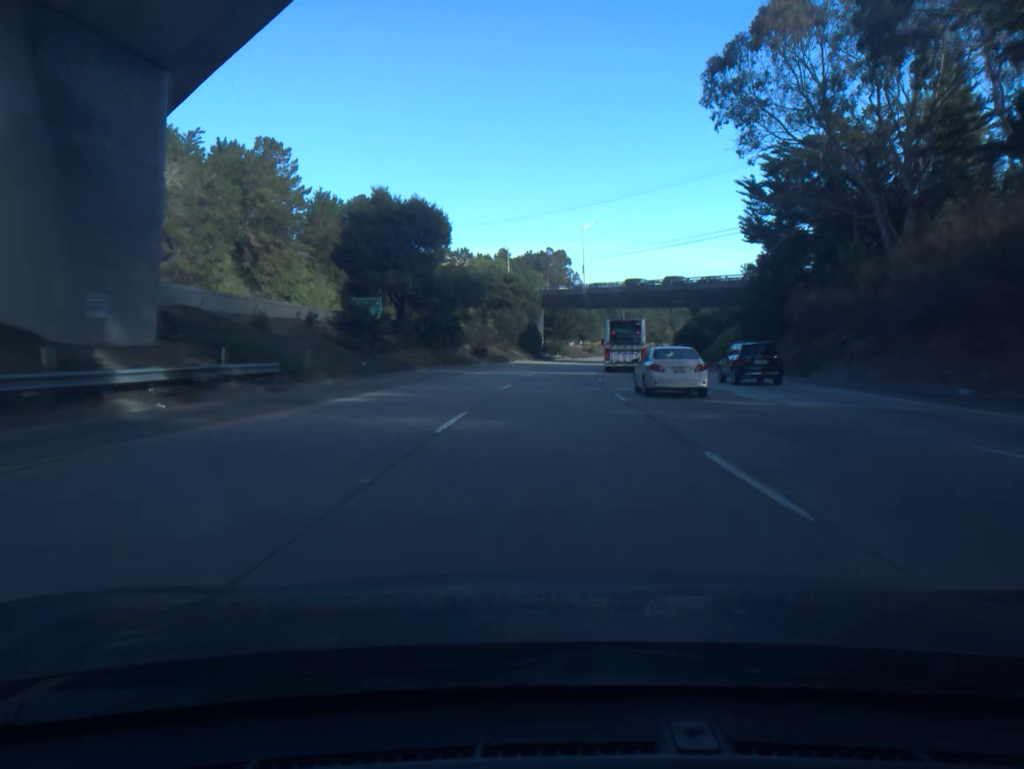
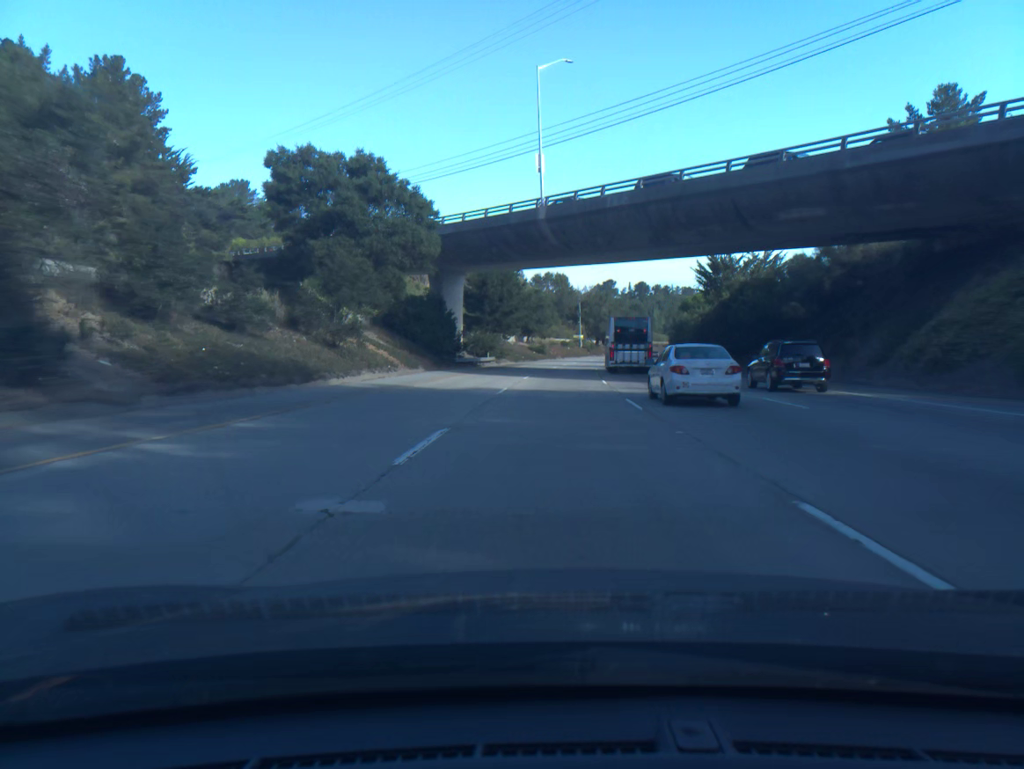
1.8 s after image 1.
(+2.3, +61.6) m; +4°
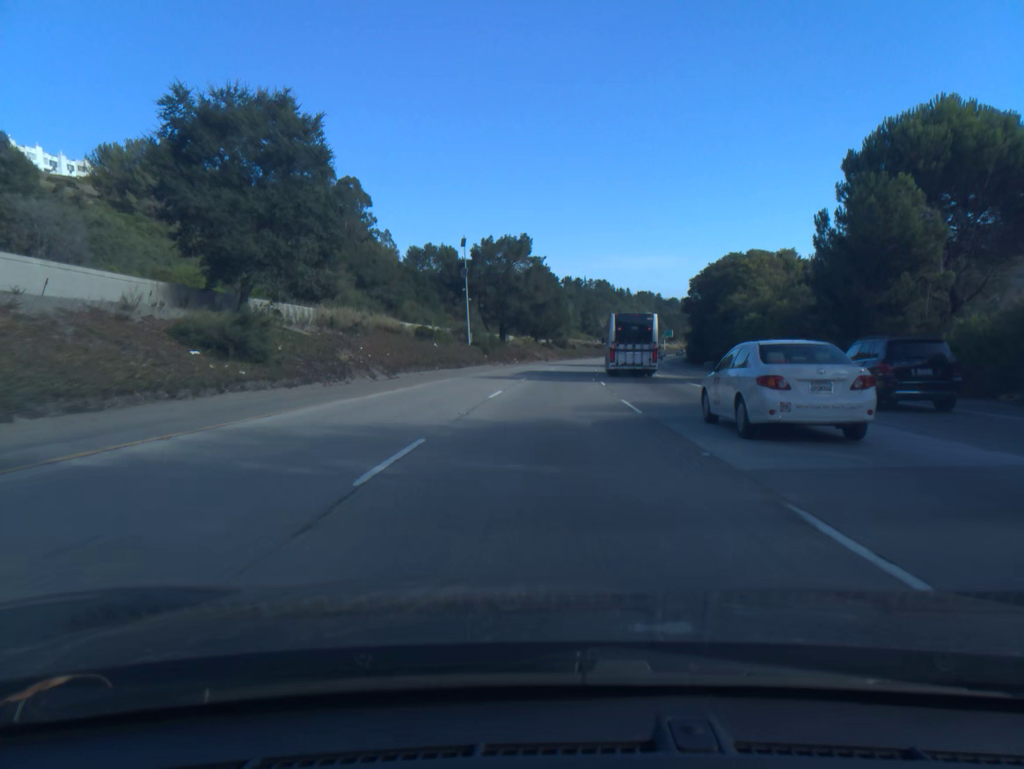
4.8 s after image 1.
(+7.0, +102.5) m; +8°
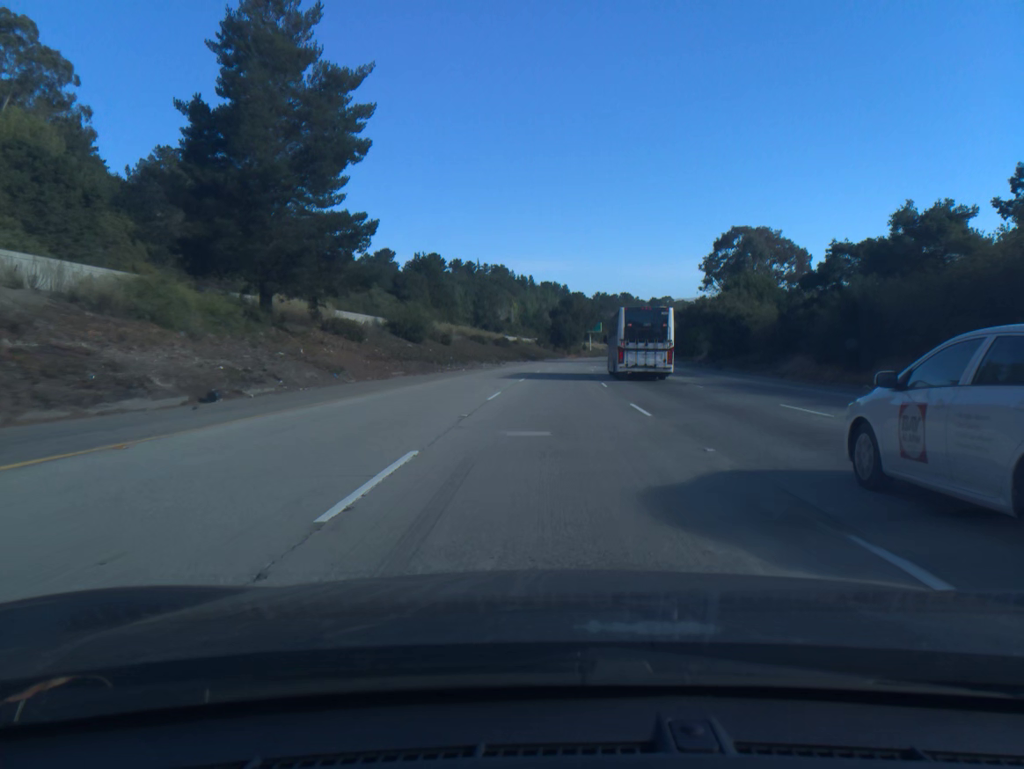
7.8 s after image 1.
(+6.6, +102.7) m; +7°
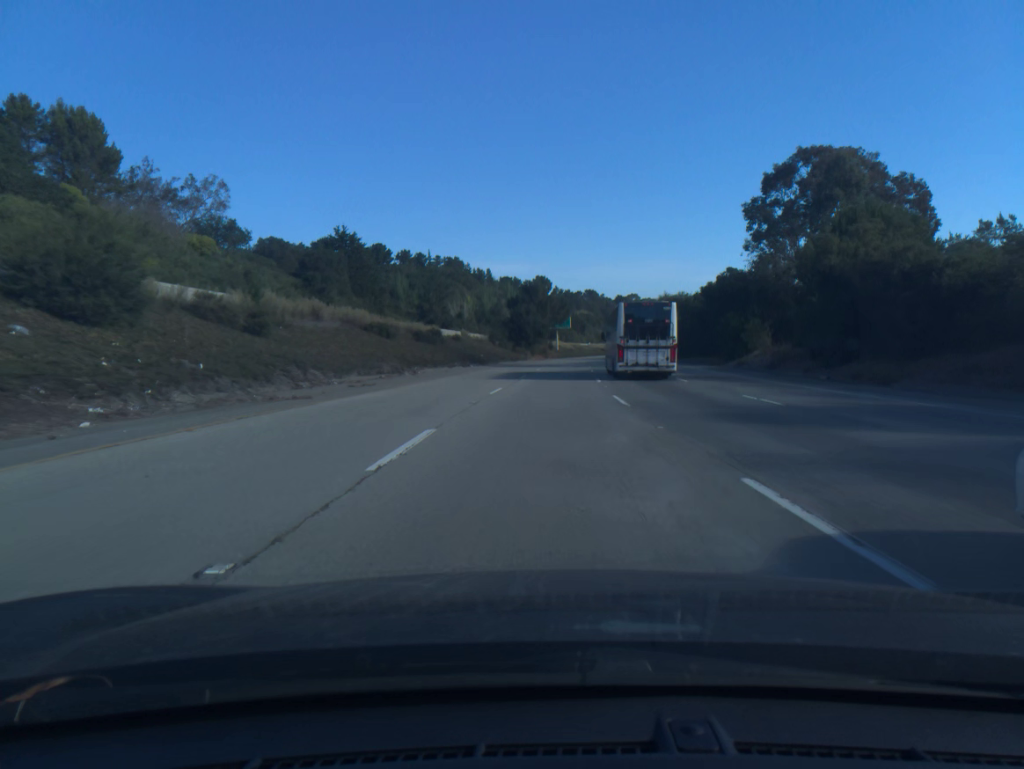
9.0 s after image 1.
(+1.1, +41.2) m; +3°
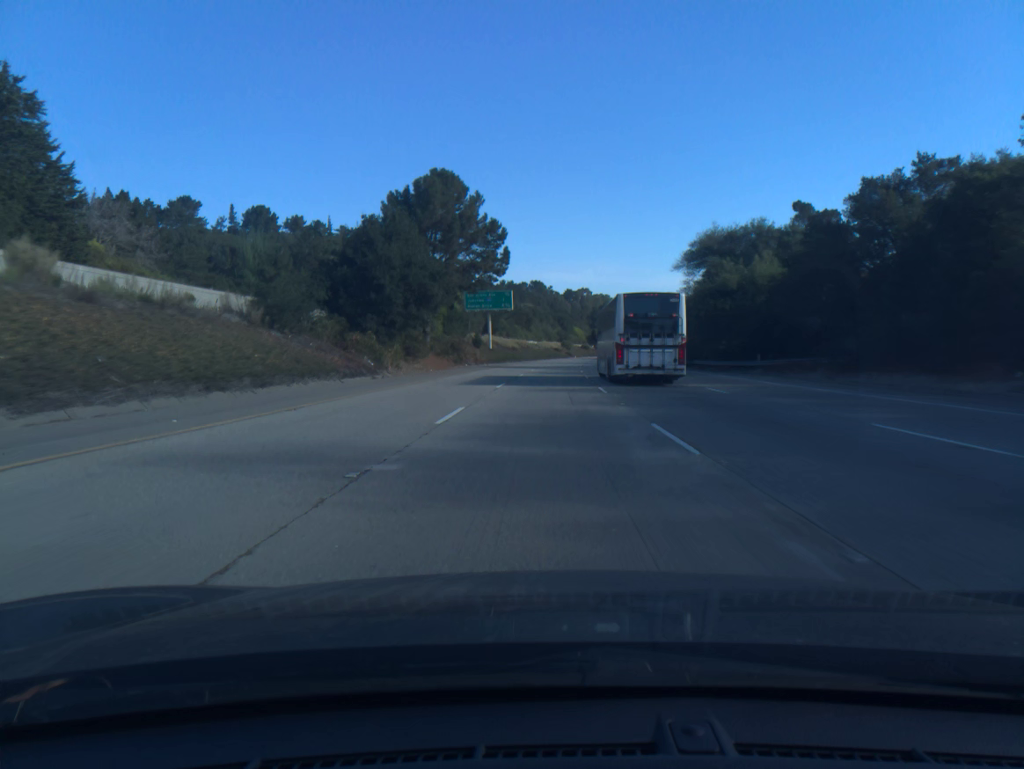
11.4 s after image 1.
(+3.5, +82.4) m; +4°
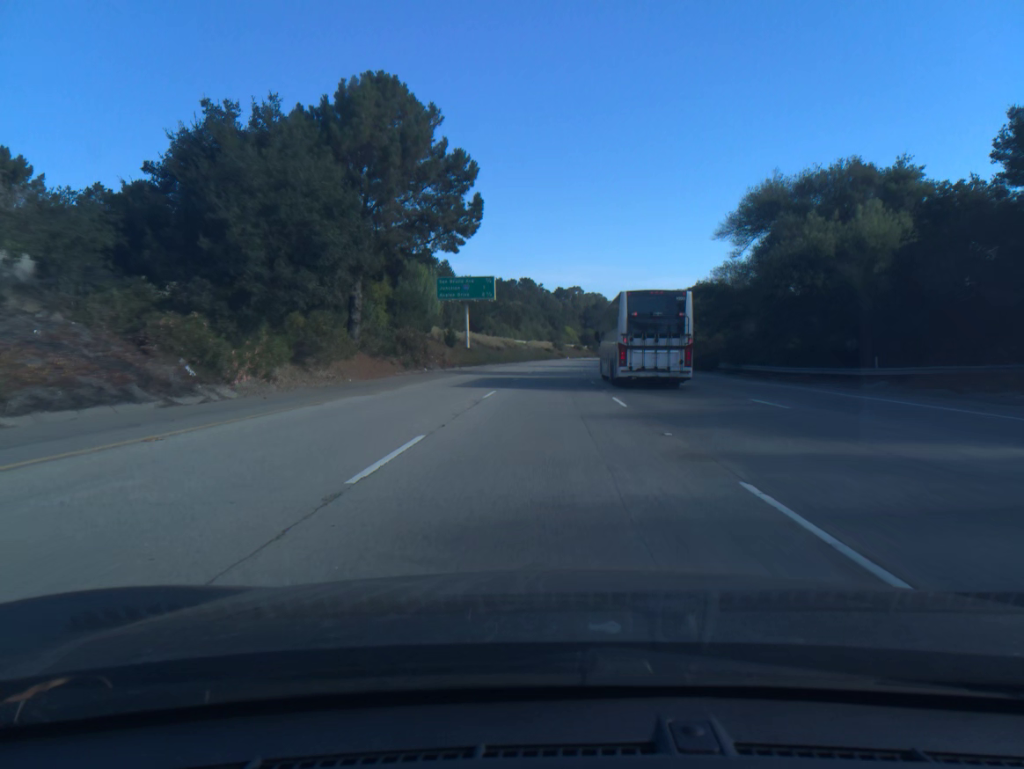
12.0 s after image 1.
(+0.1, +20.6) m; +1°
